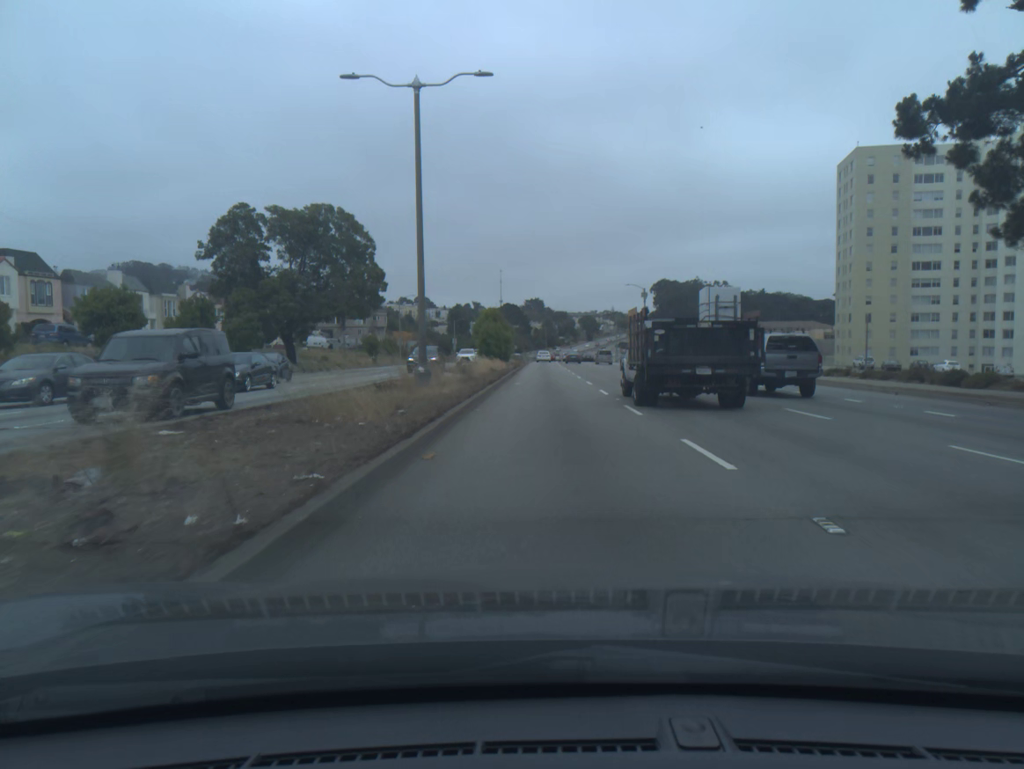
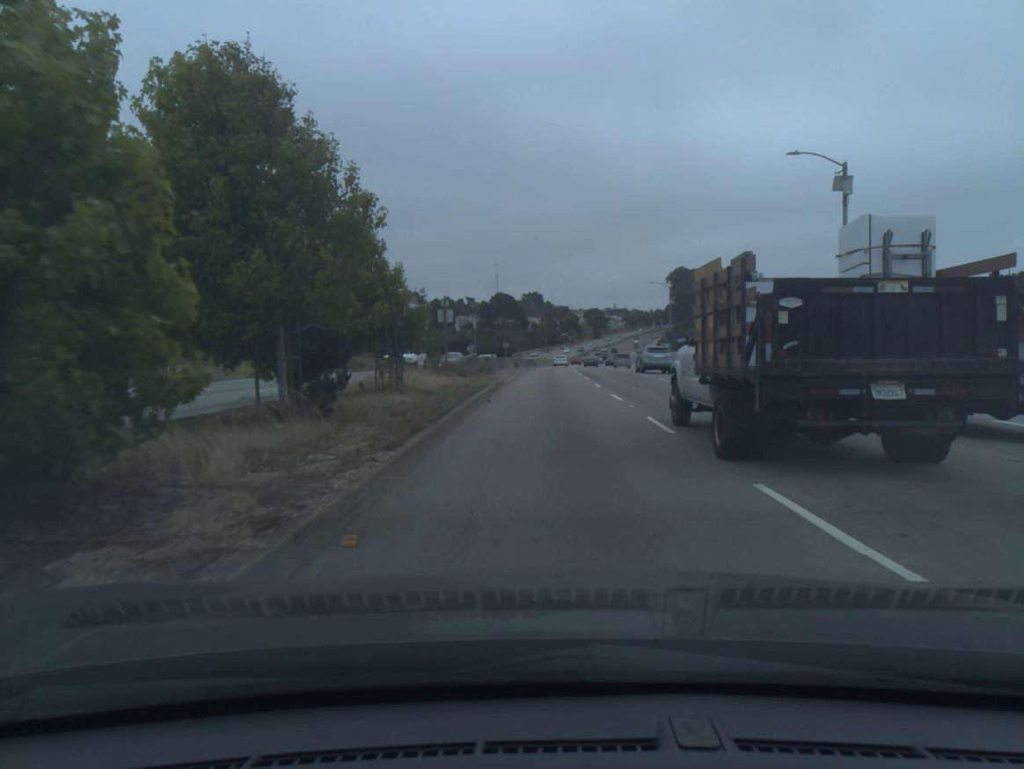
(-0.3, +62.8) m; 0°
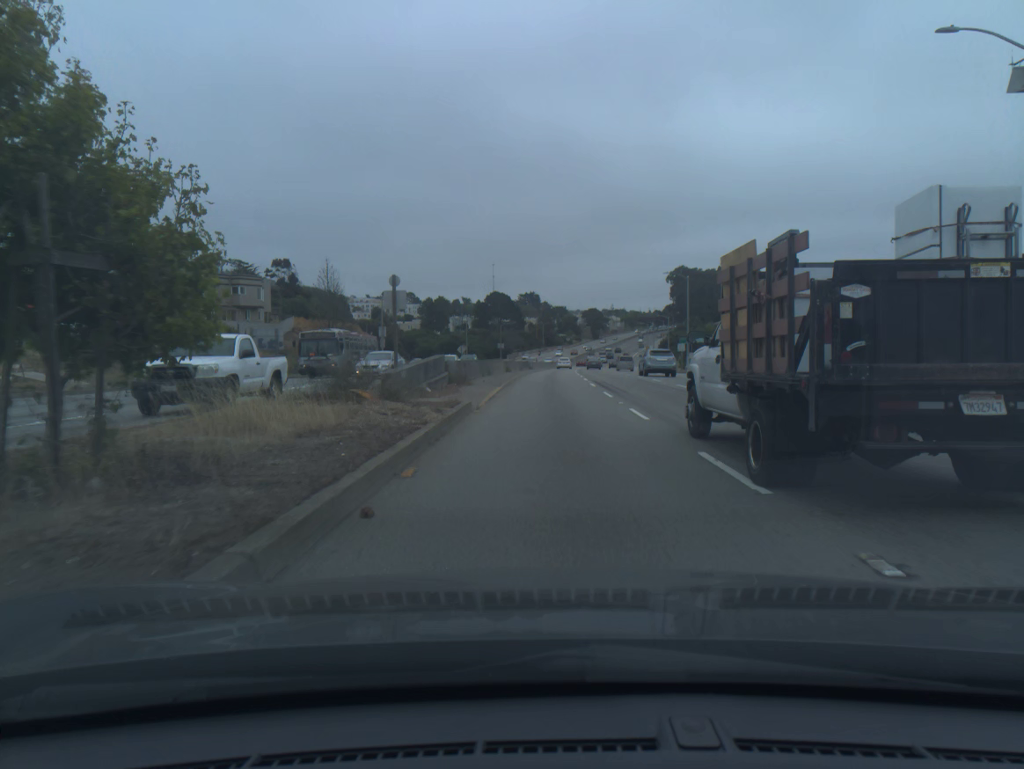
(0.0, +12.6) m; 0°
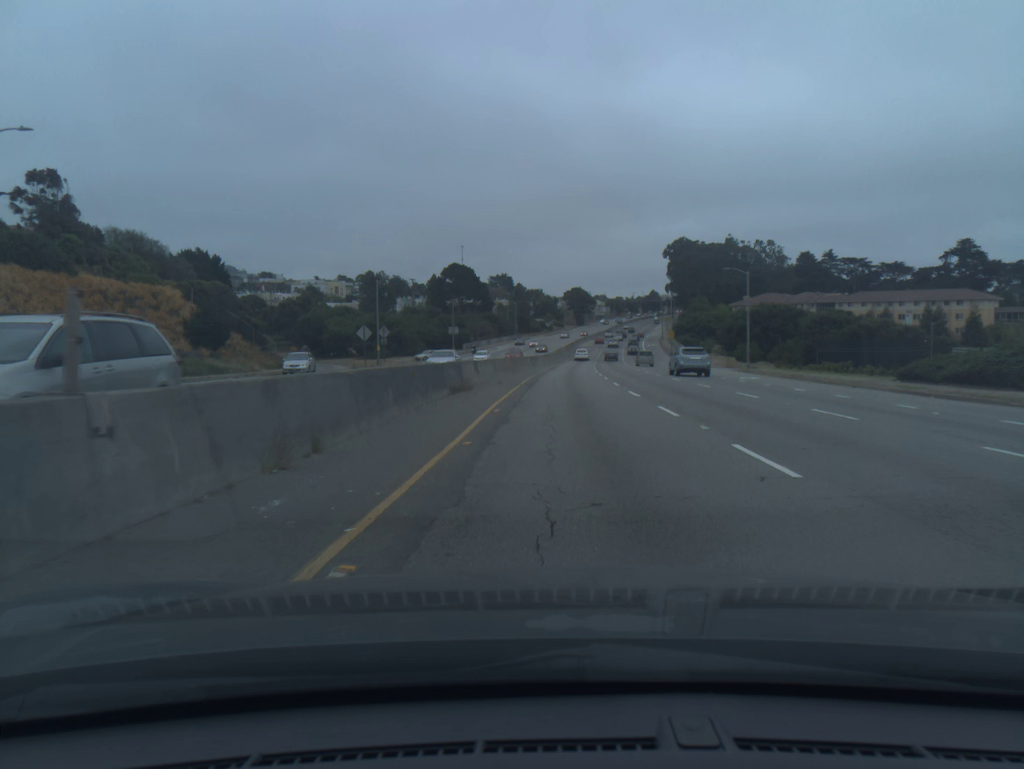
(+0.4, +65.3) m; +2°
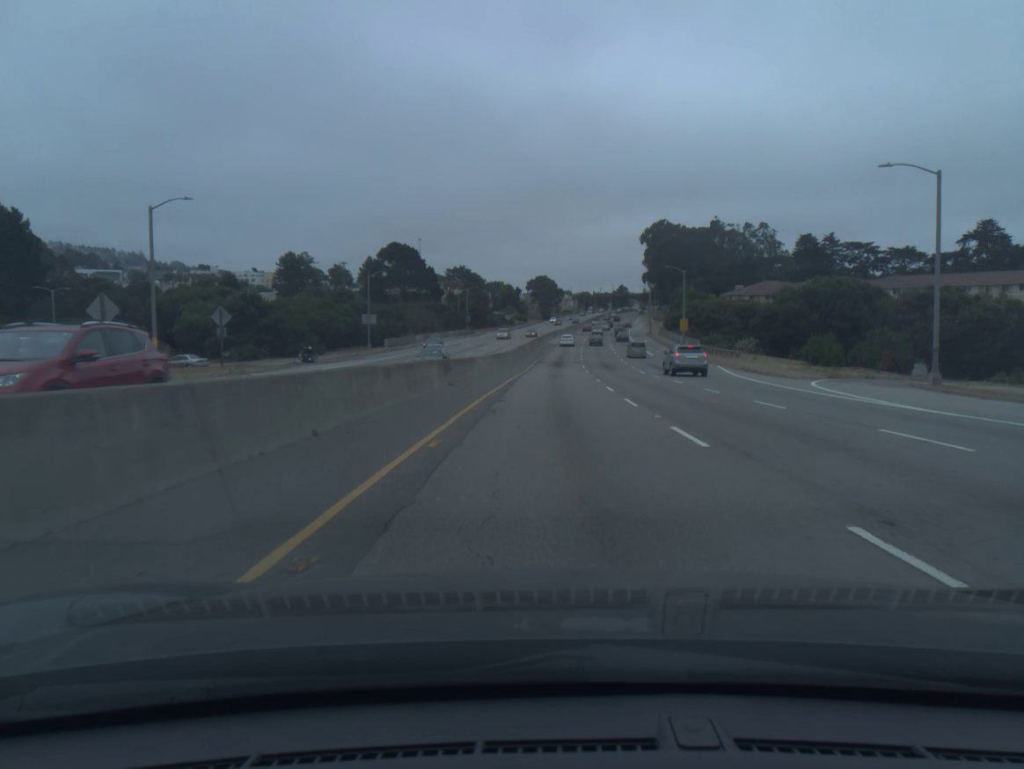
(+1.0, +42.1) m; +3°
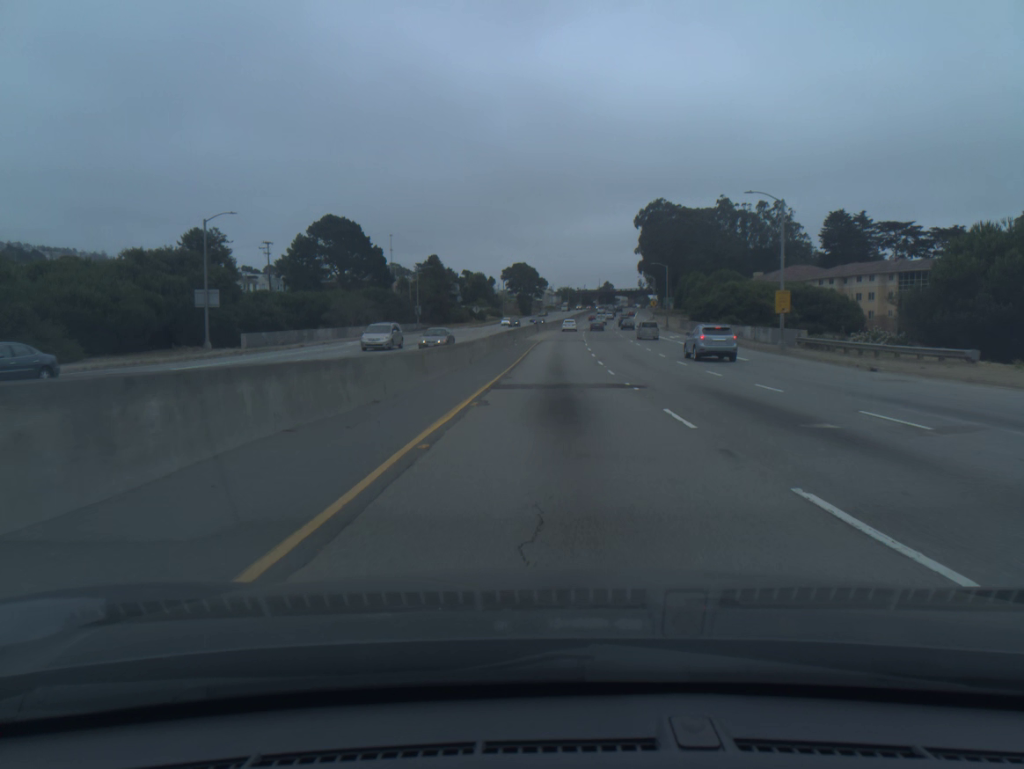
(+0.5, +43.1) m; +1°
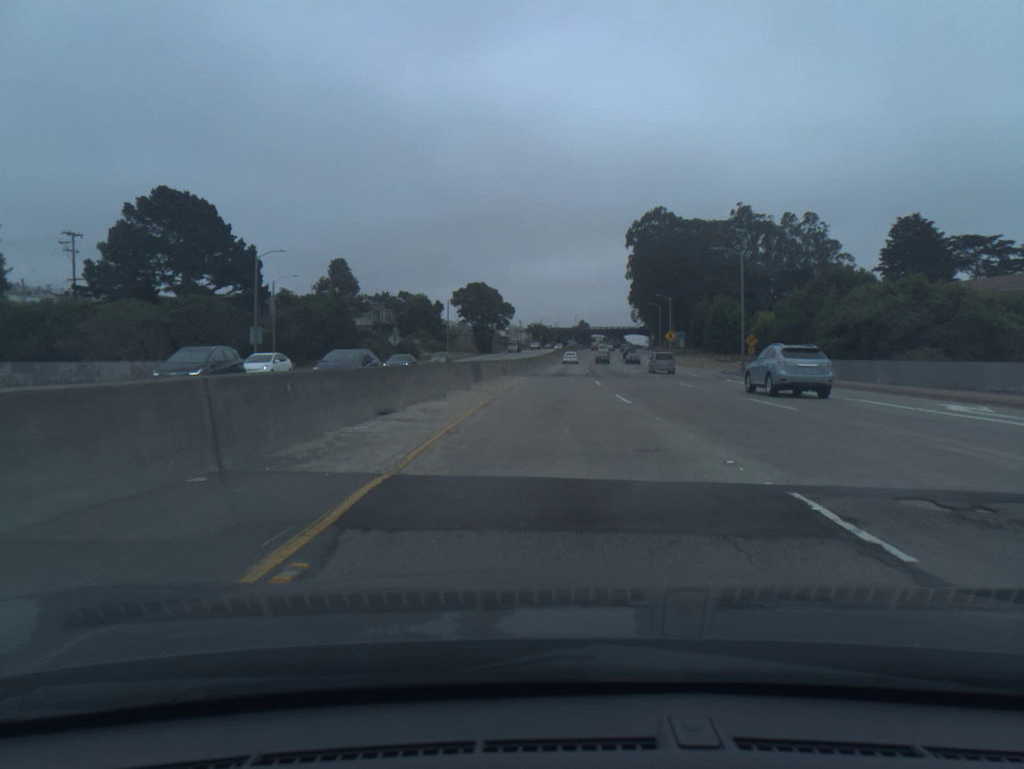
(+1.2, +58.7) m; +2°
